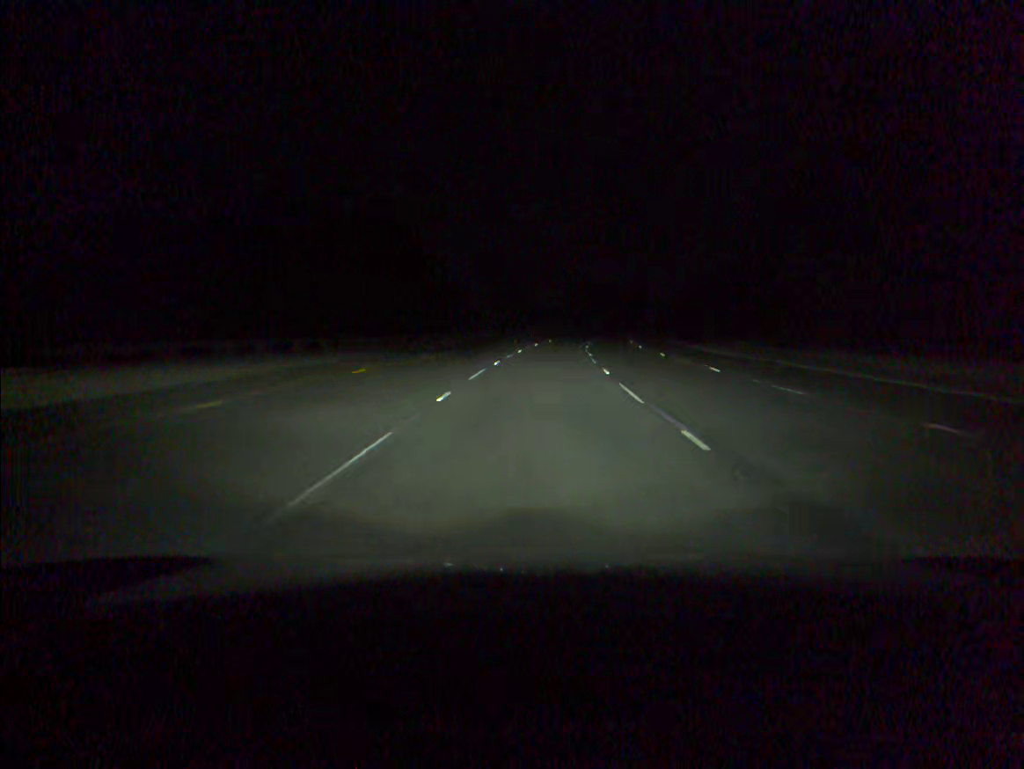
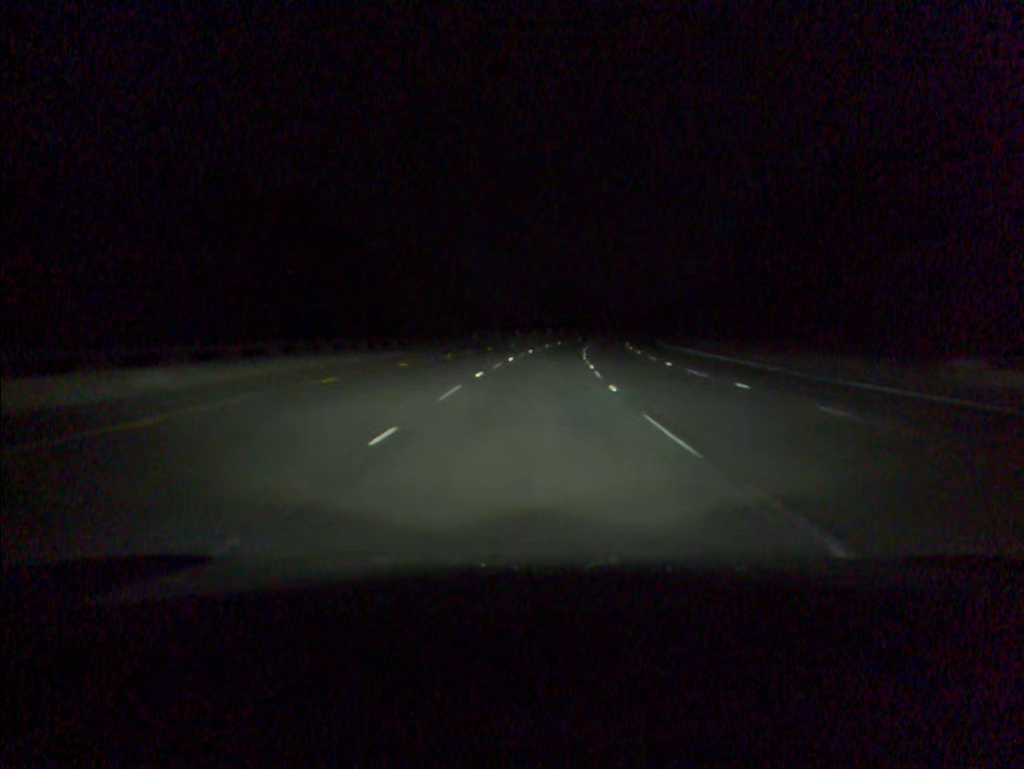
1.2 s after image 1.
(+0.9, +34.2) m; +3°
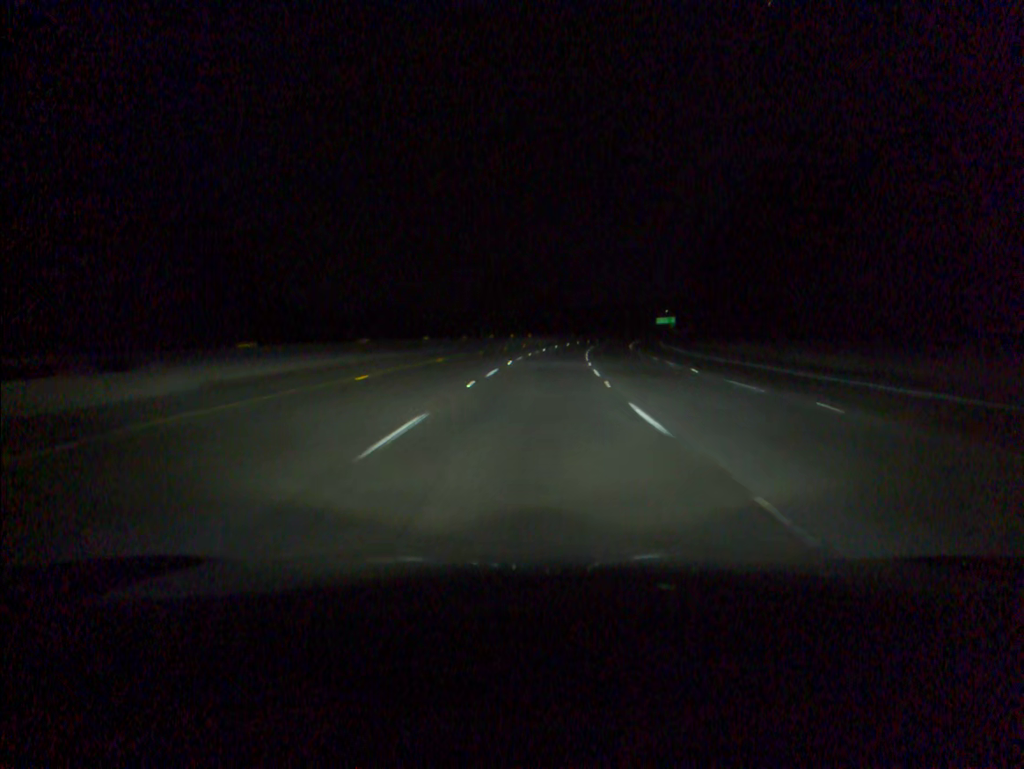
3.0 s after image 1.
(+1.8, +50.7) m; +4°
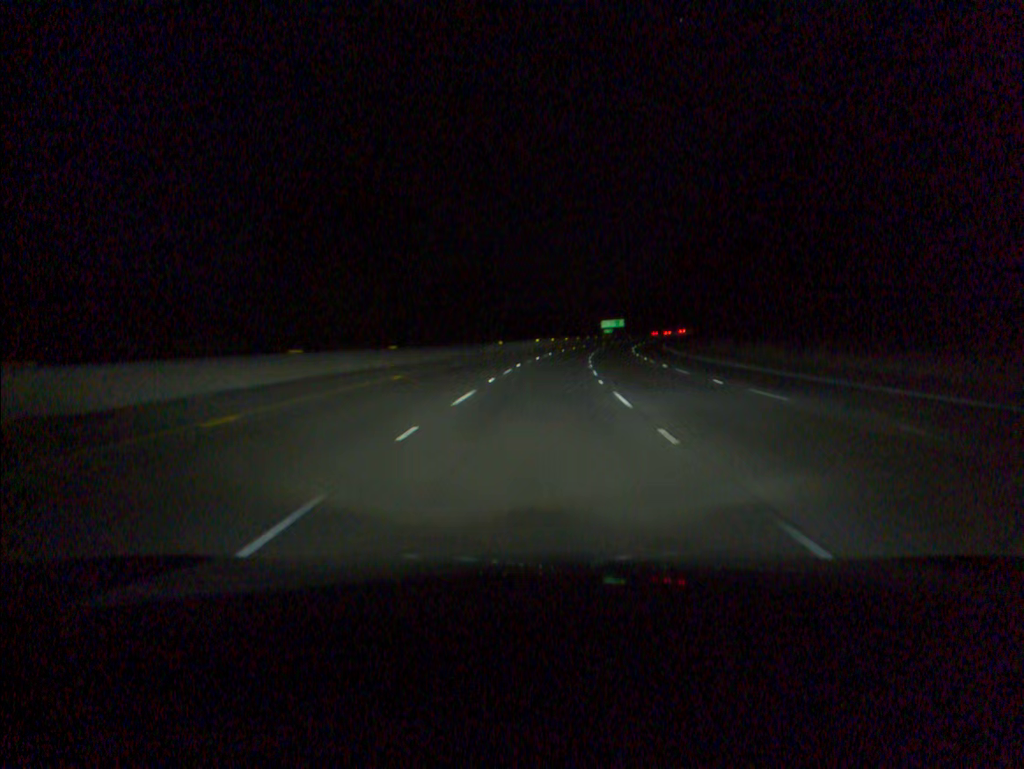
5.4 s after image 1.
(+3.5, +67.6) m; +6°
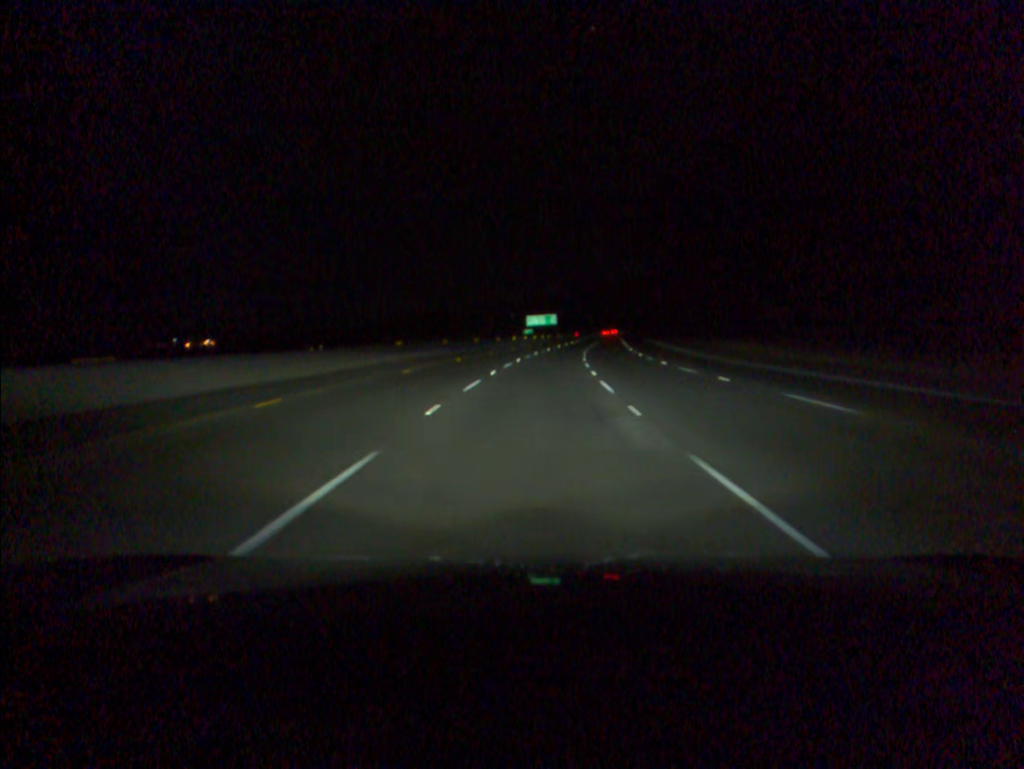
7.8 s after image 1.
(+3.7, +69.7) m; +6°
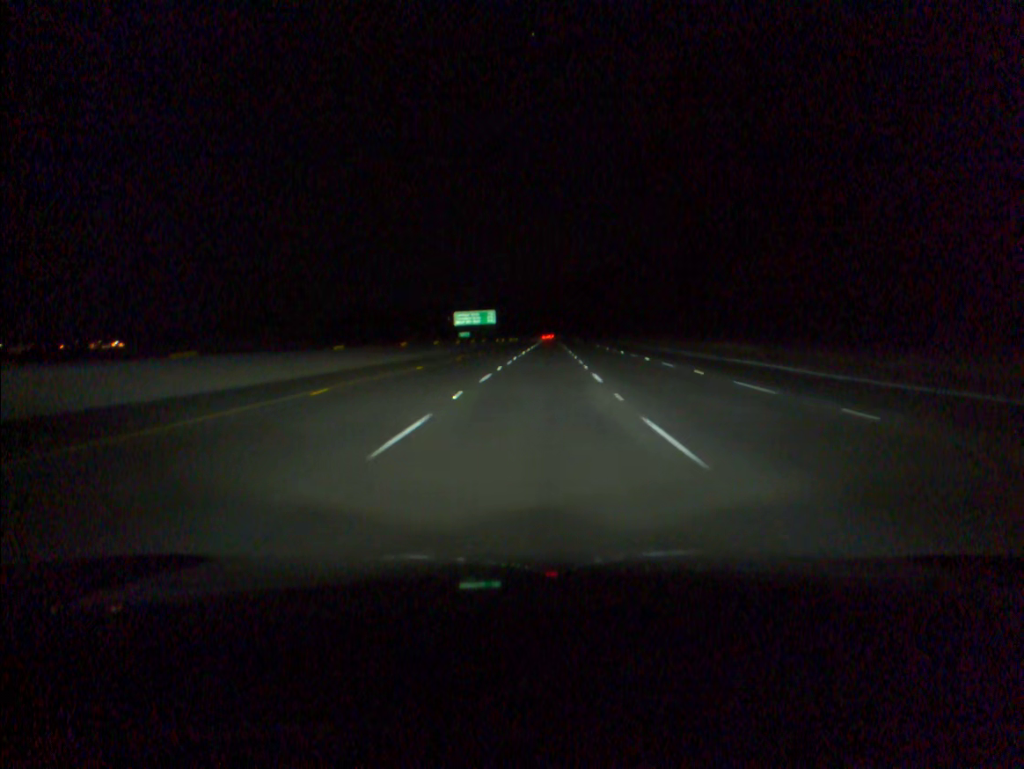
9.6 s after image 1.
(+2.0, +54.2) m; +4°
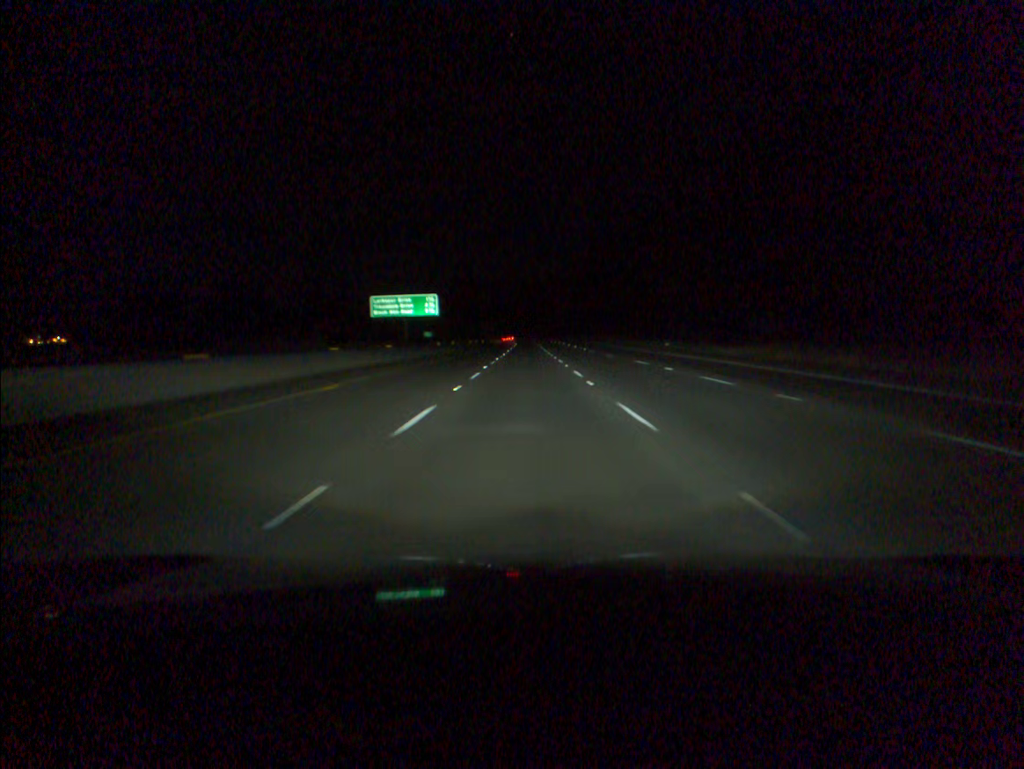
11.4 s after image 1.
(+1.1, +55.7) m; +2°
